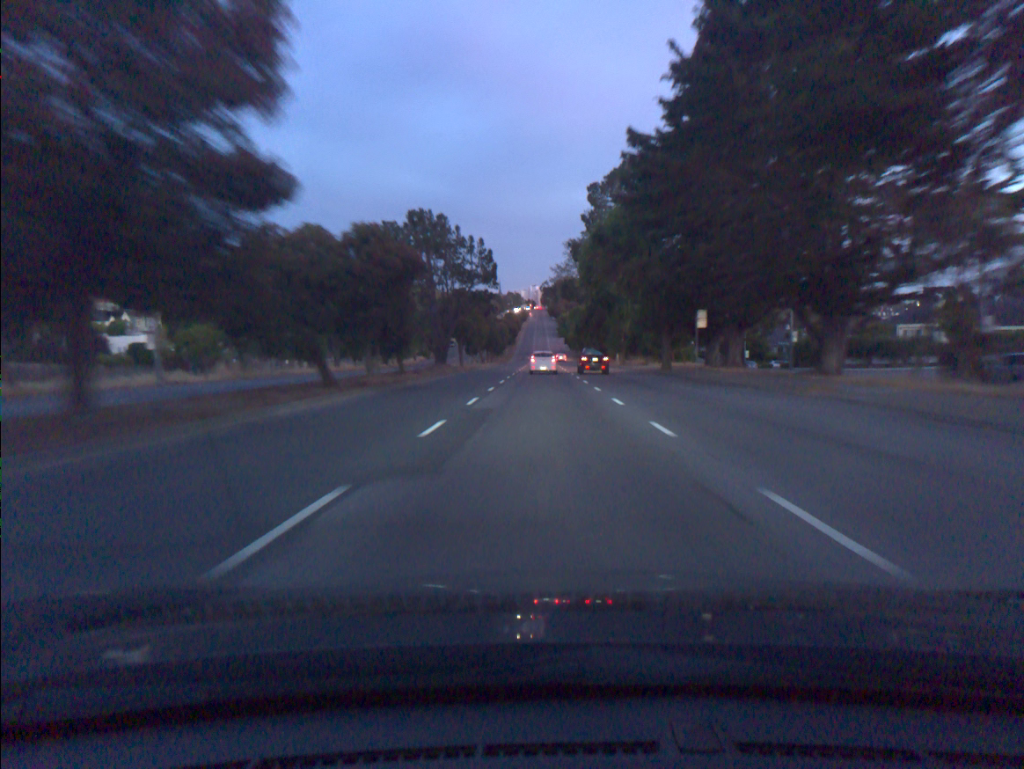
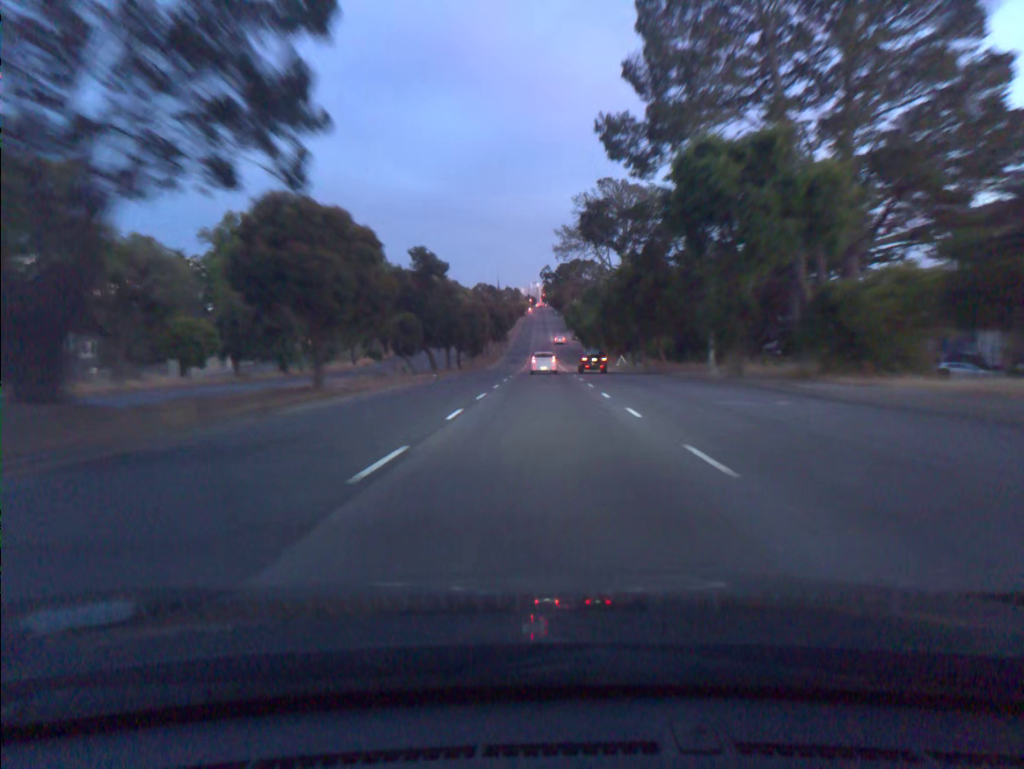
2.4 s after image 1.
(+0.4, +47.8) m; +1°
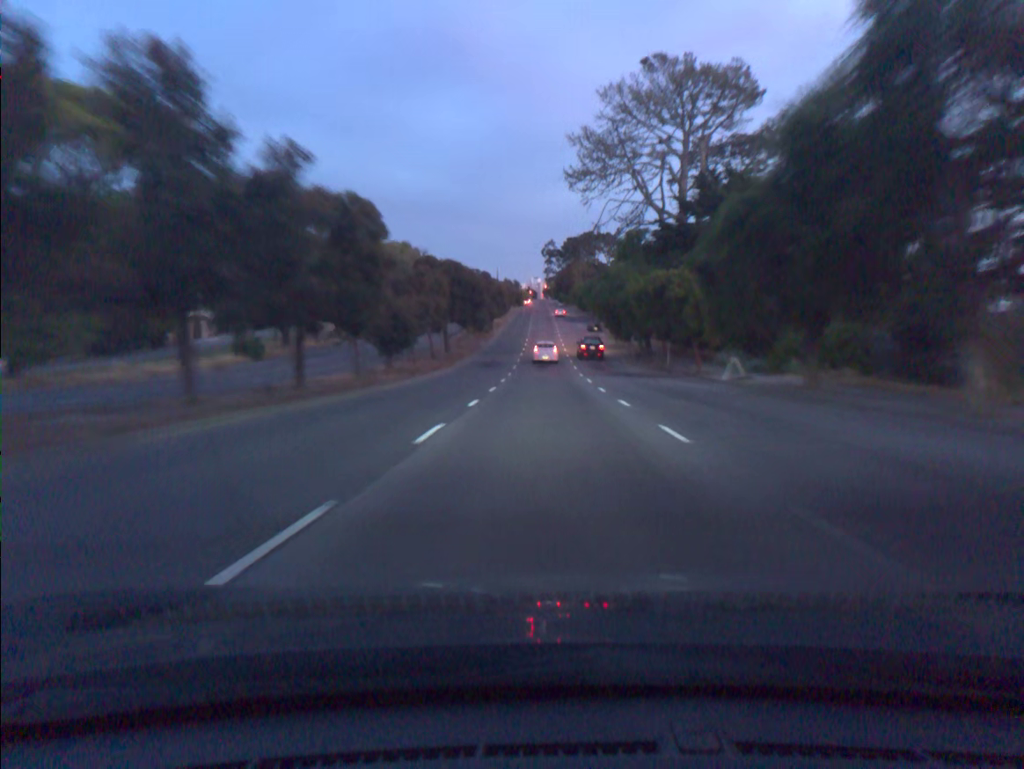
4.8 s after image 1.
(0.0, +47.7) m; 0°
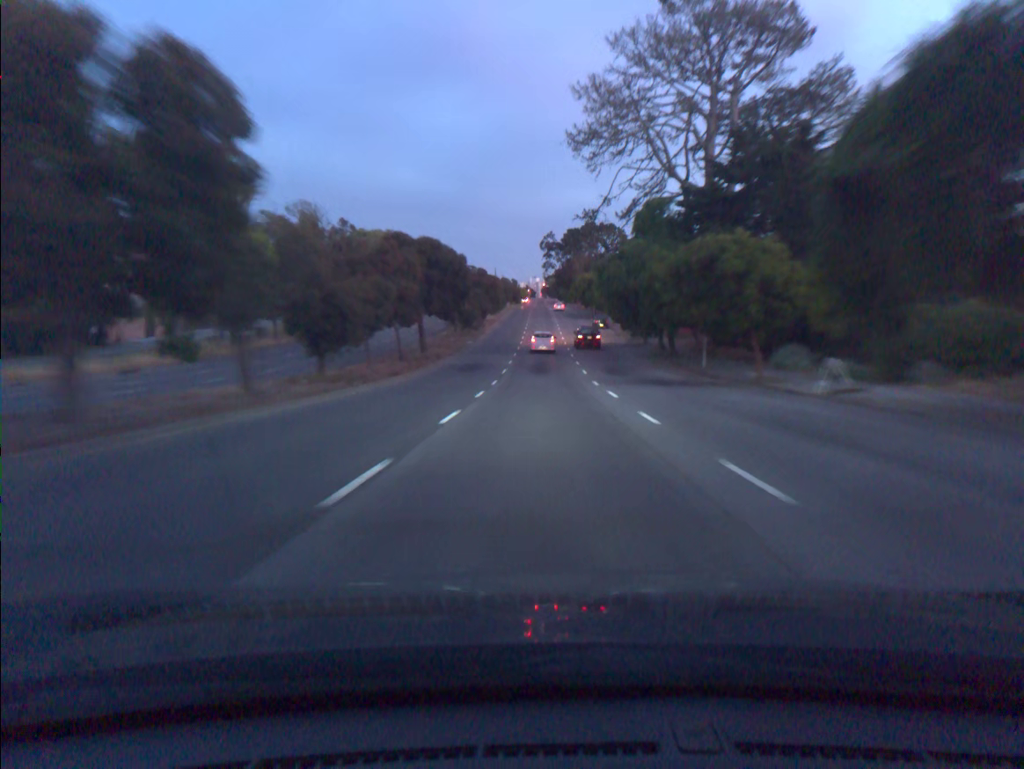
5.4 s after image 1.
(0.0, +11.9) m; 0°
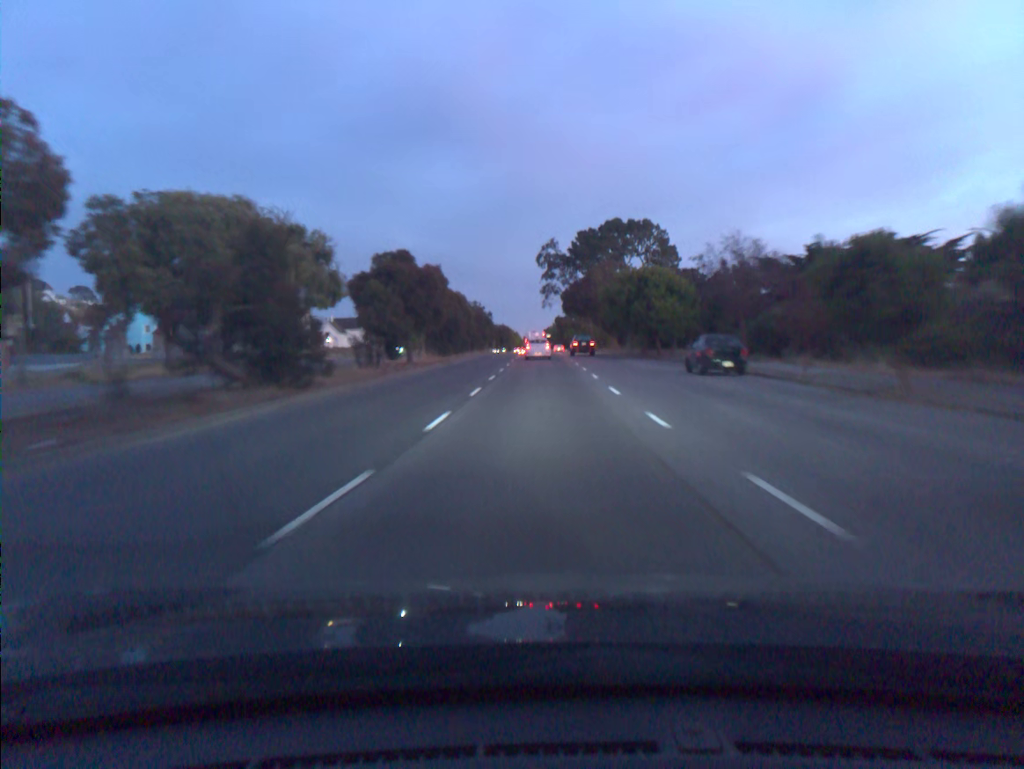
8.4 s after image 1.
(+0.1, +59.1) m; 0°
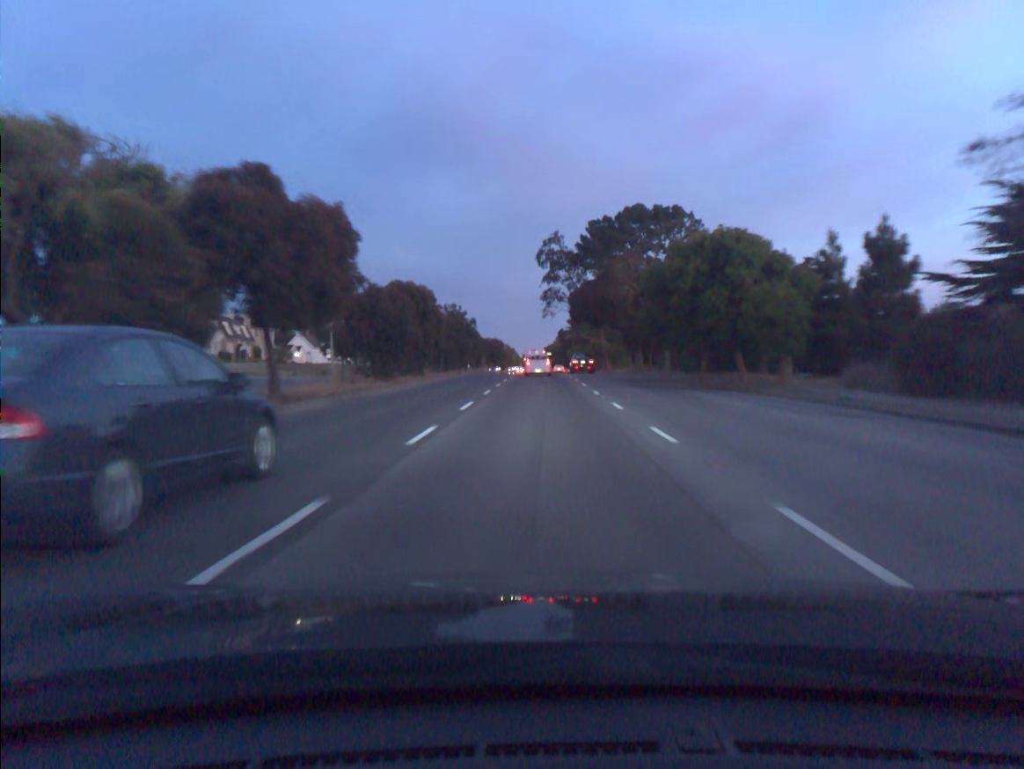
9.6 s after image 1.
(0.0, +22.8) m; 0°
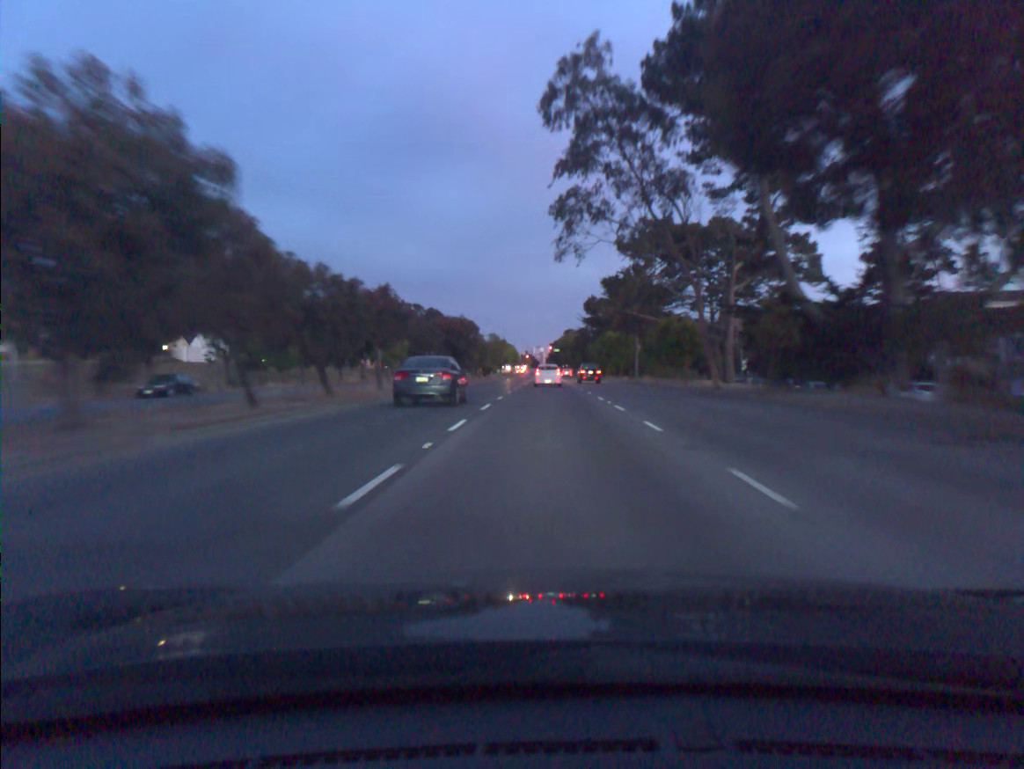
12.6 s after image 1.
(-0.3, +55.2) m; 0°
